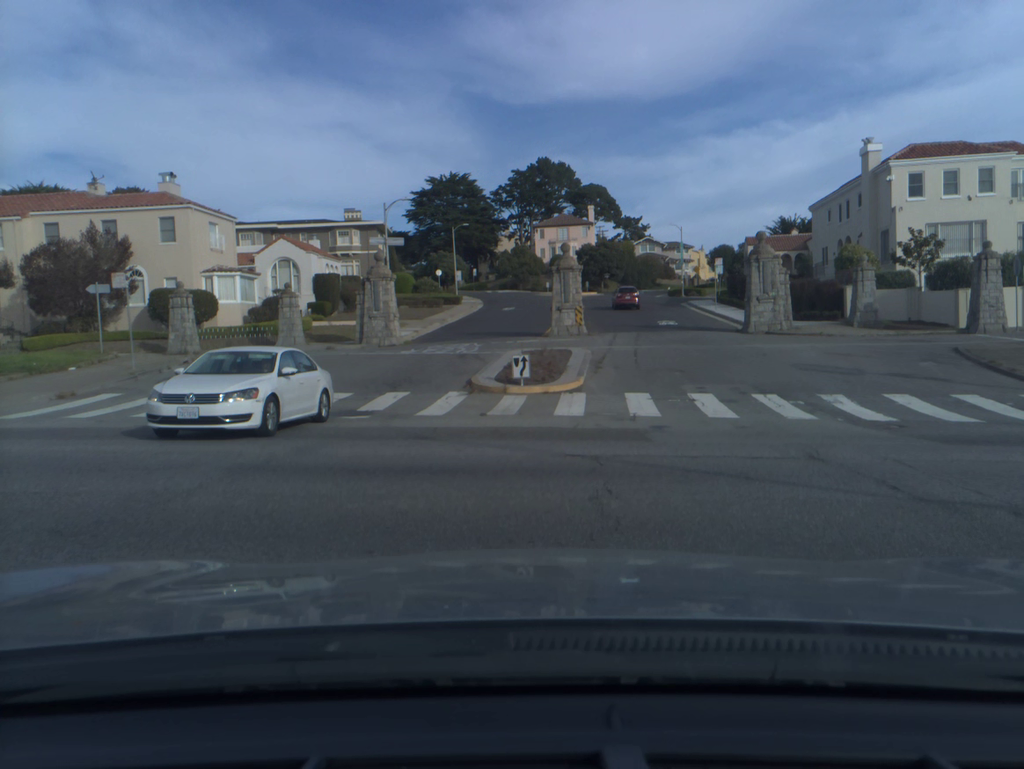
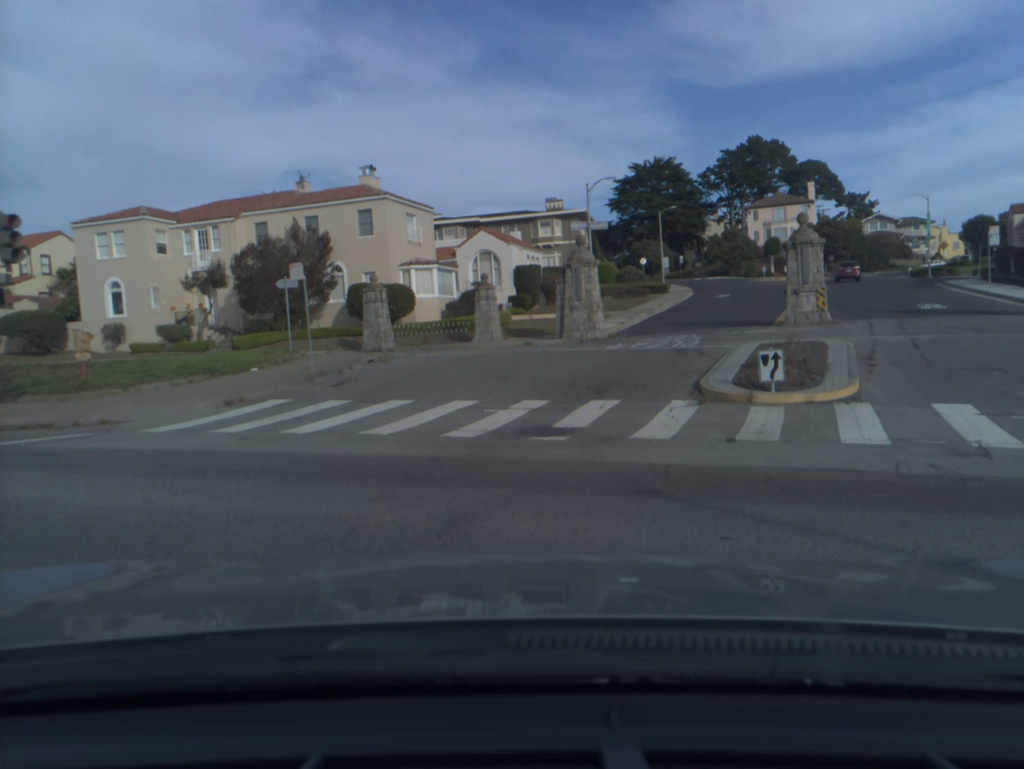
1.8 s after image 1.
(-0.7, +4.6) m; -22°
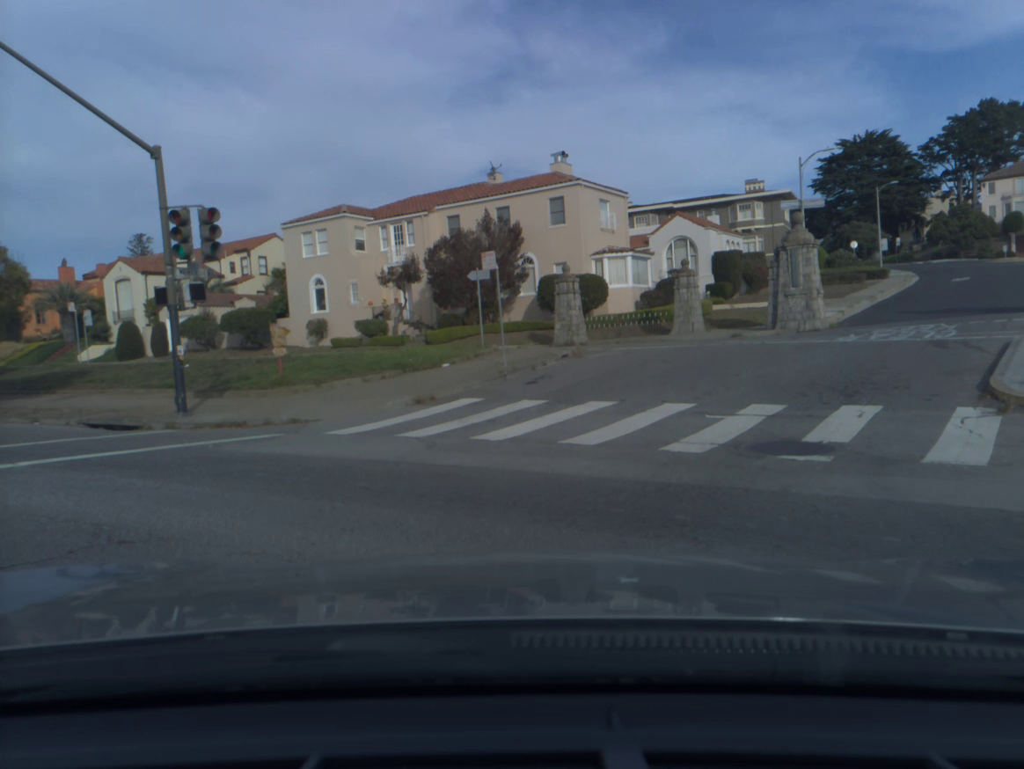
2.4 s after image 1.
(-0.3, +2.2) m; -12°
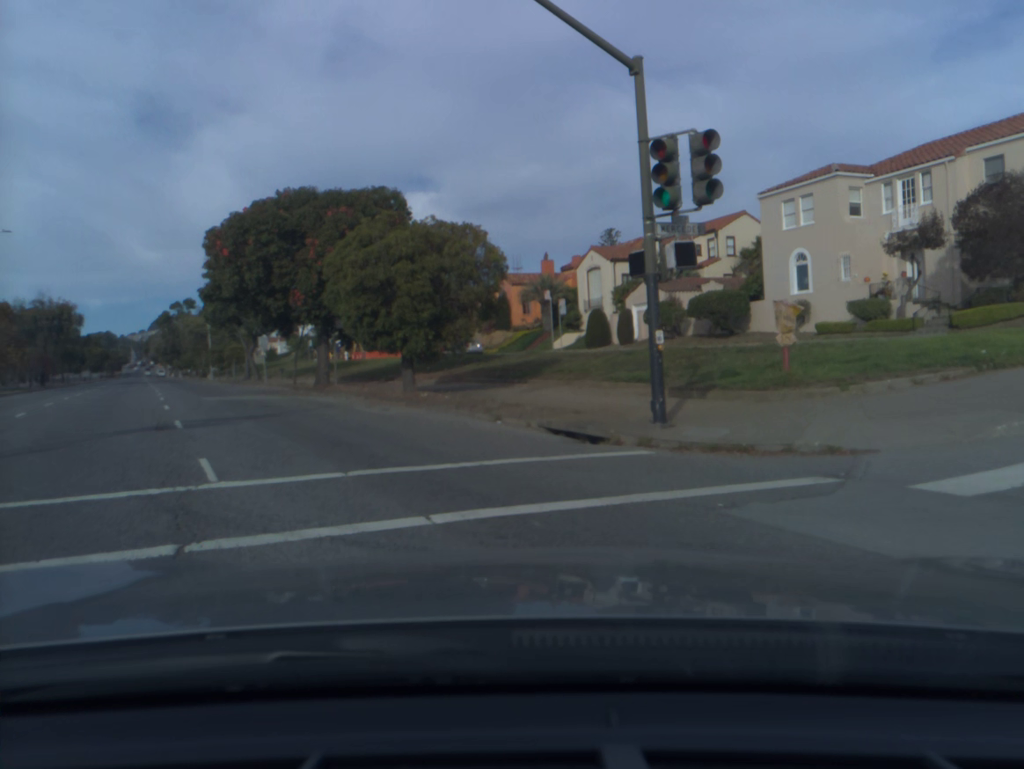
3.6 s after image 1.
(-1.7, +5.5) m; -30°
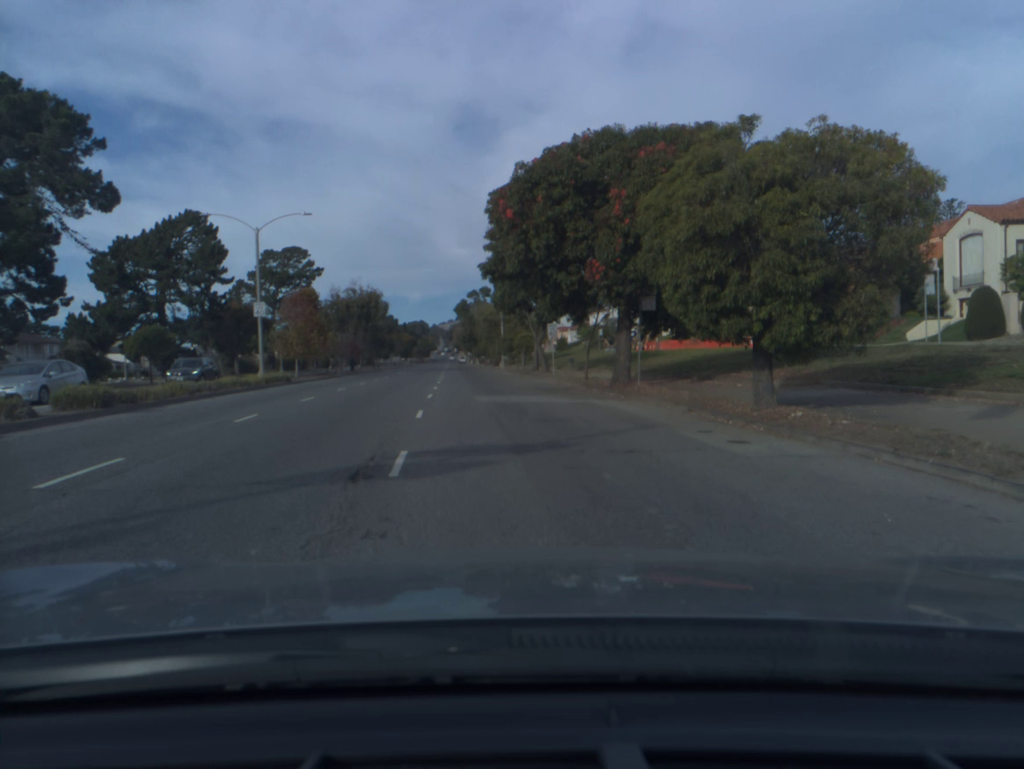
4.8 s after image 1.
(-1.6, +8.0) m; -17°
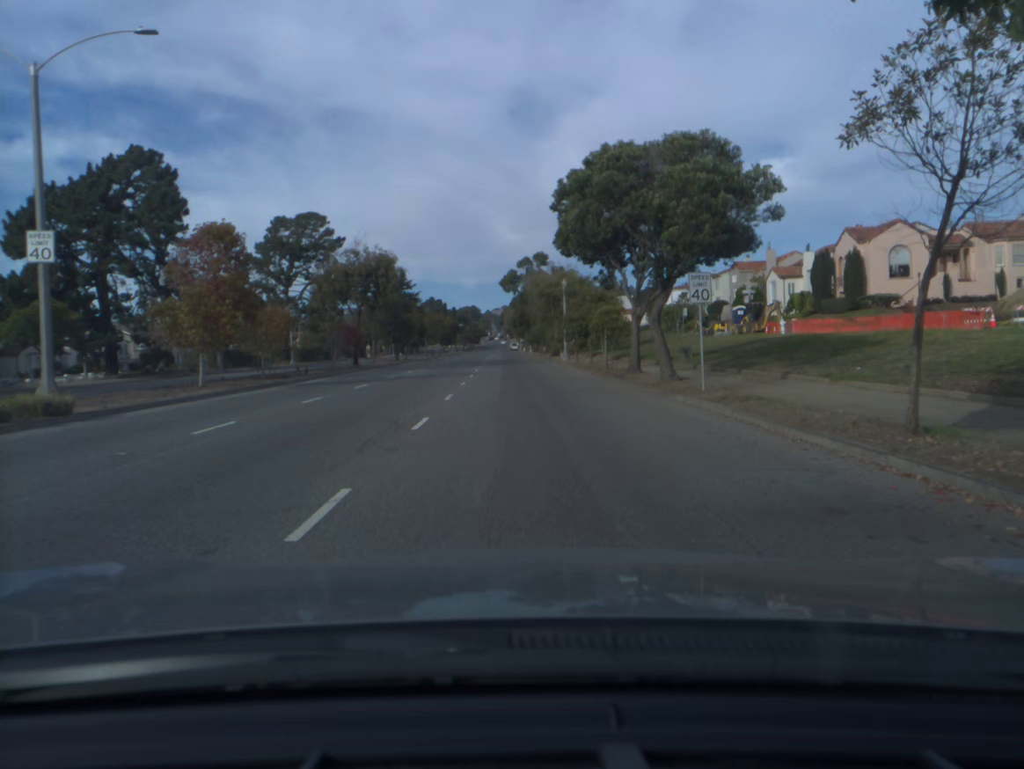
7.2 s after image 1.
(-0.9, +24.3) m; -3°
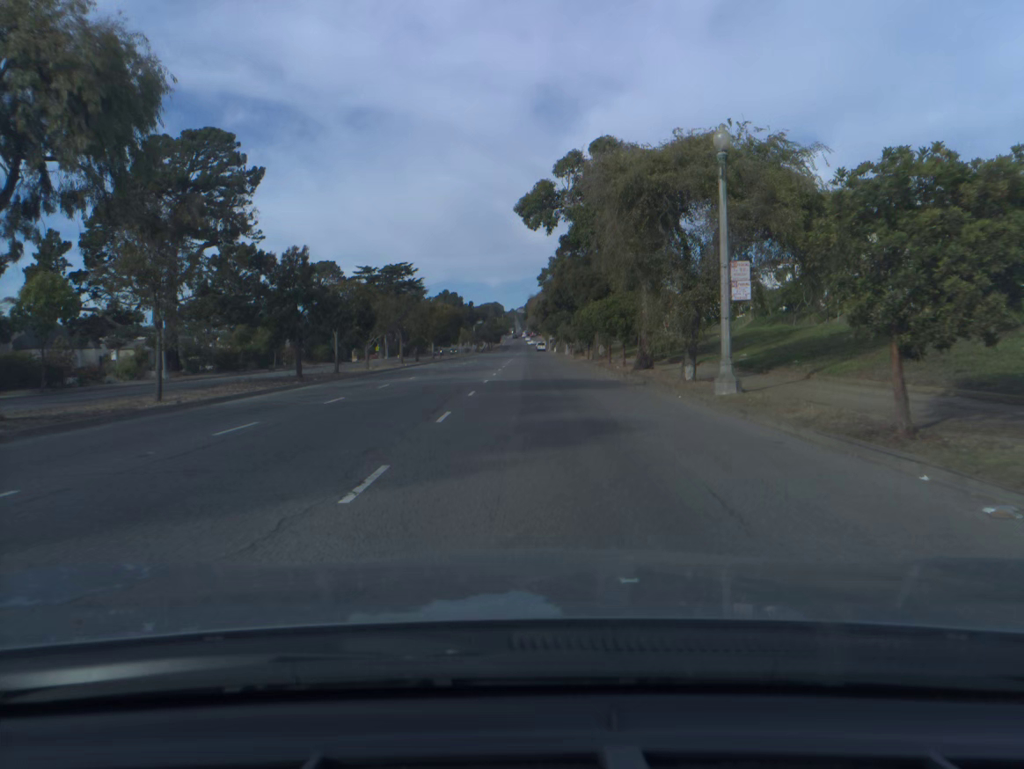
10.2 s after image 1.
(-0.8, +43.0) m; -1°
